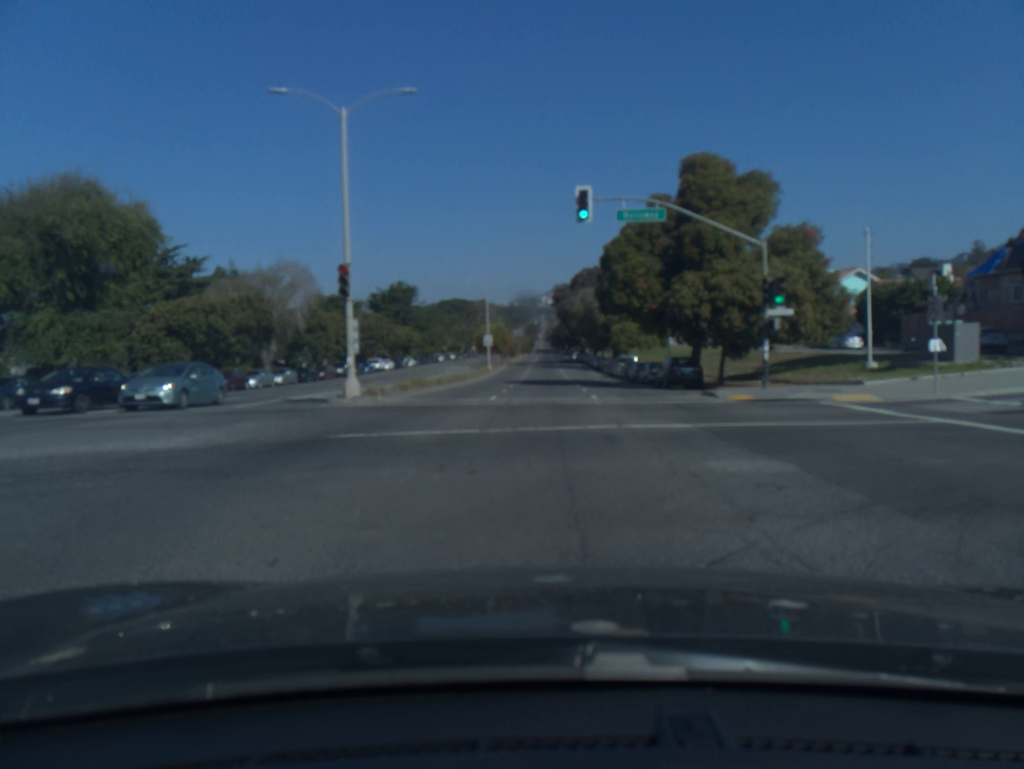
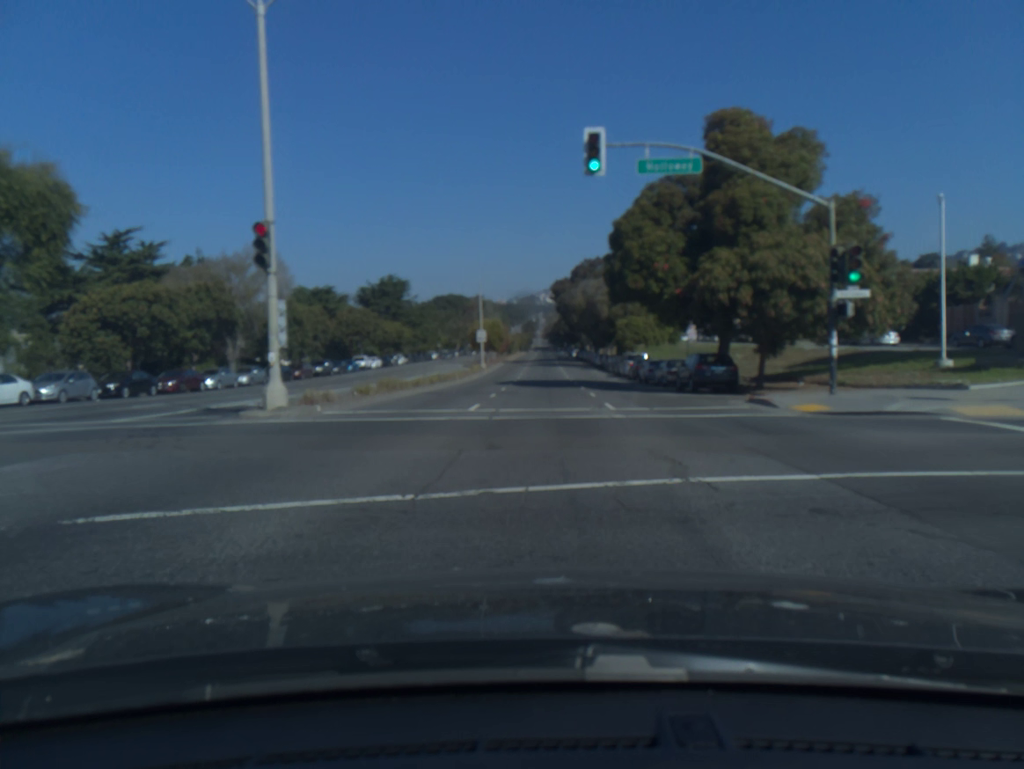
(0.0, +6.8) m; 0°
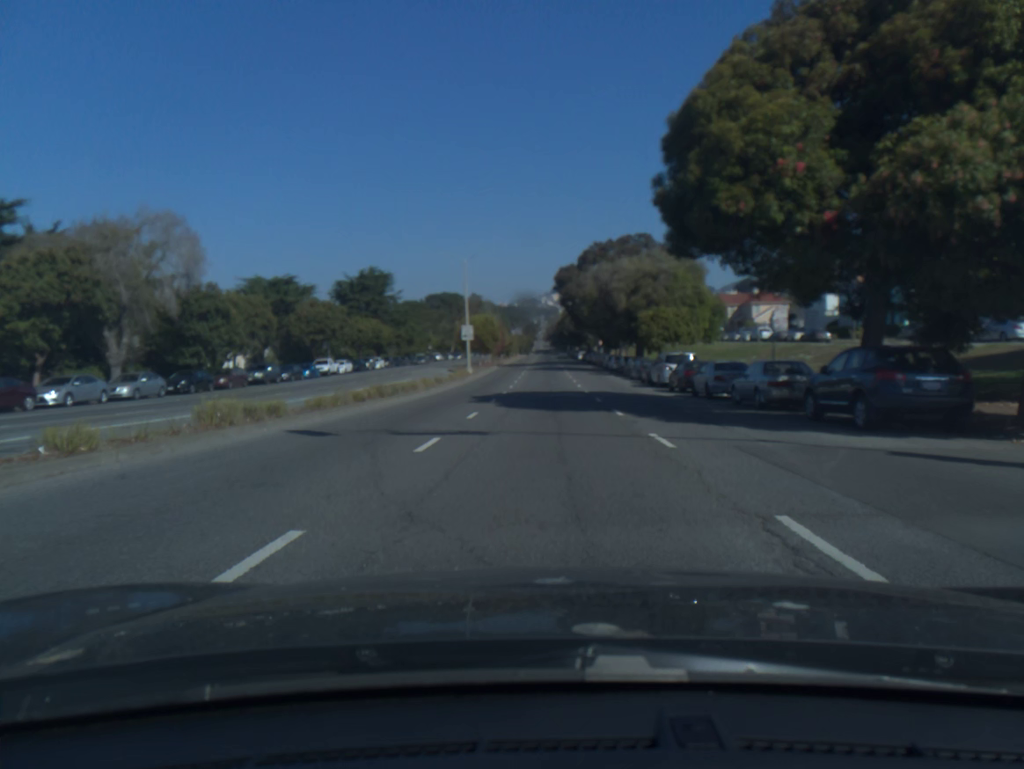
(0.0, +16.1) m; 0°
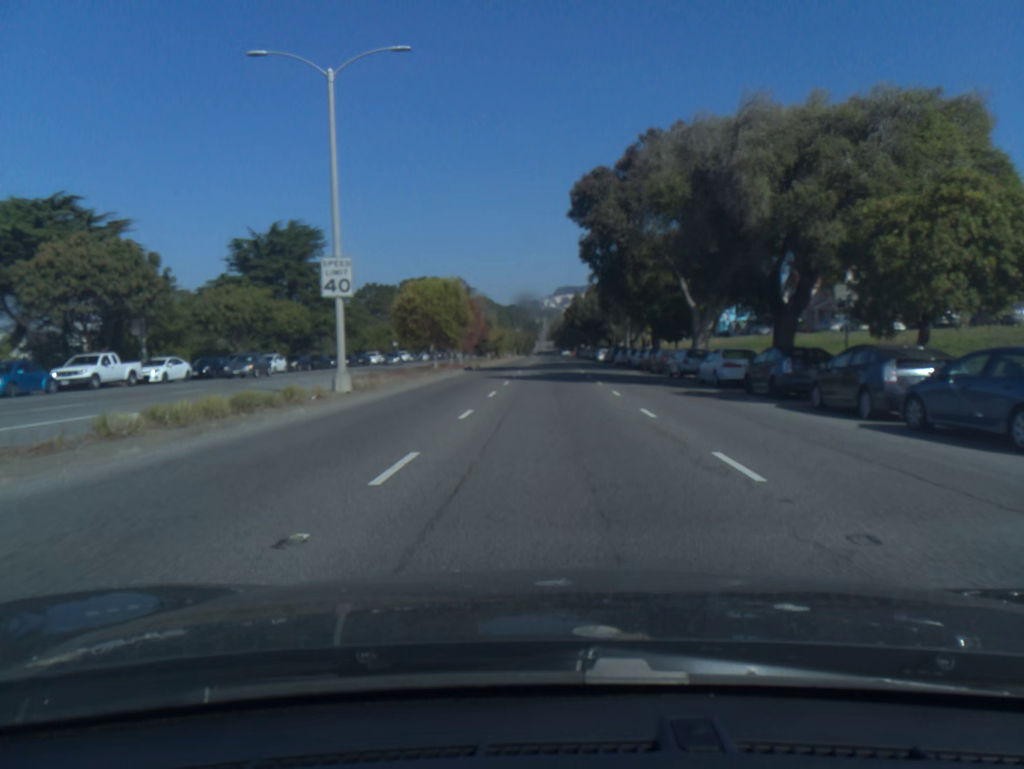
(-0.1, +40.1) m; 0°
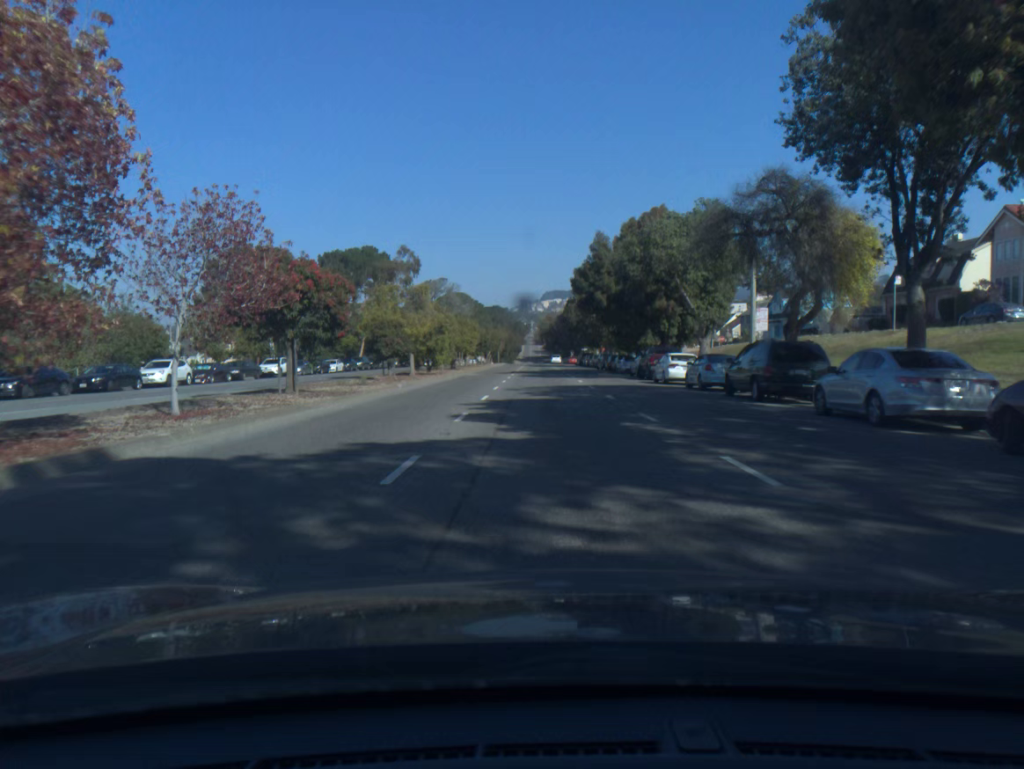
(+0.1, +51.1) m; +1°
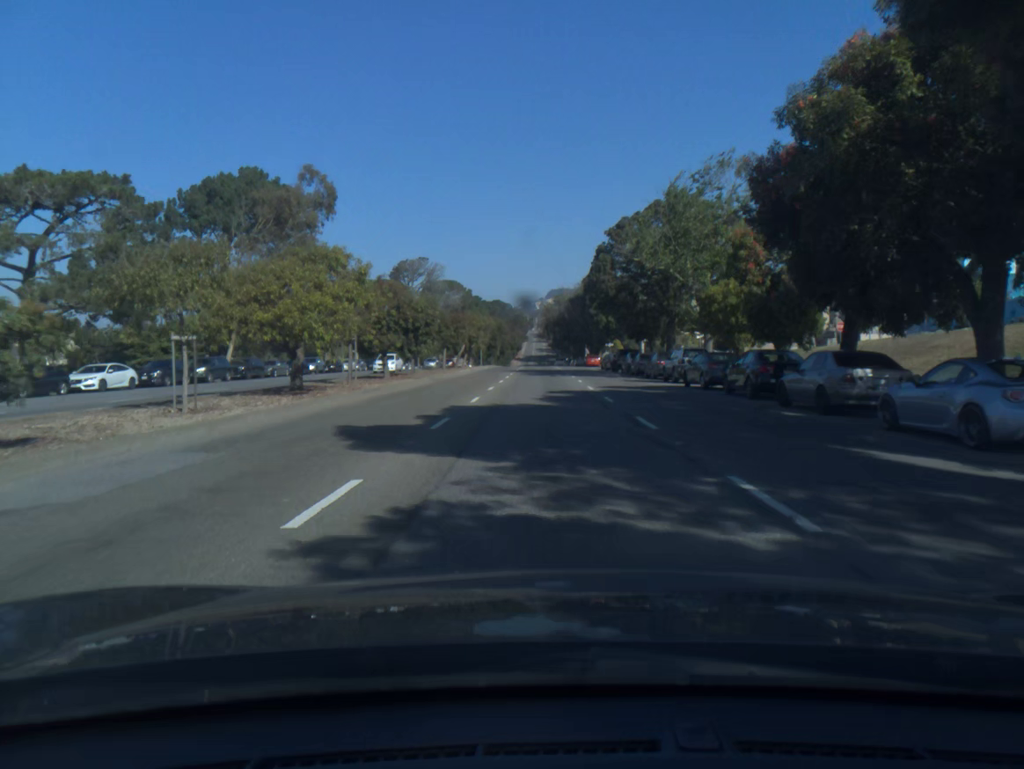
(-0.1, +45.0) m; 0°
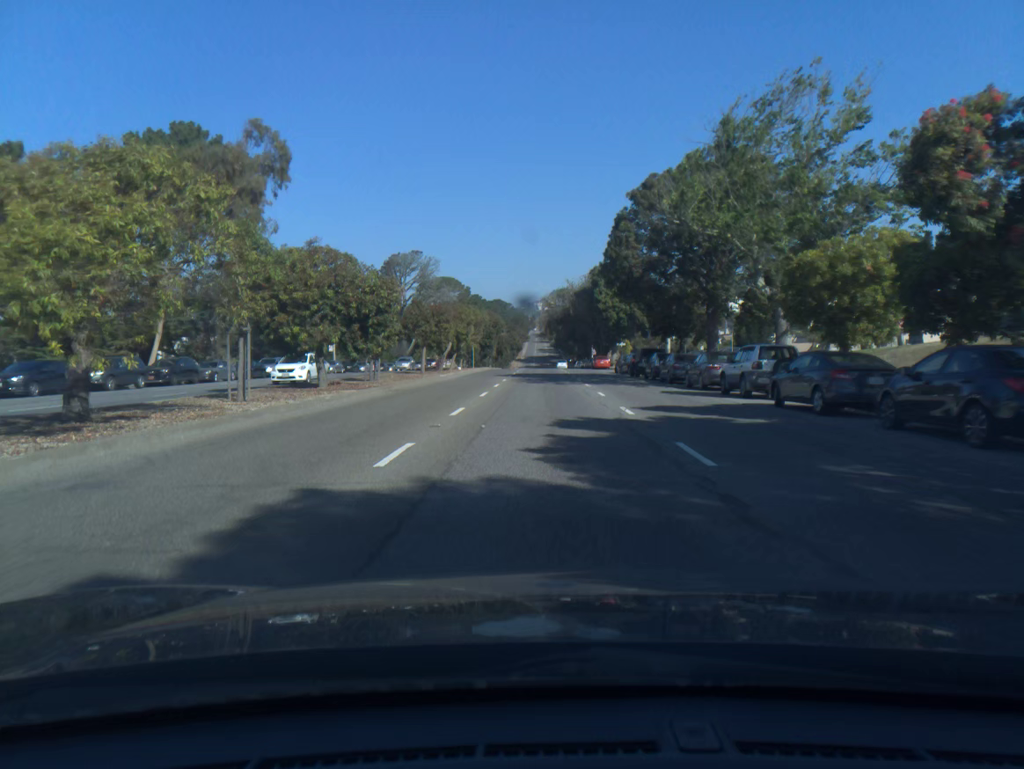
(0.0, +11.7) m; 0°
